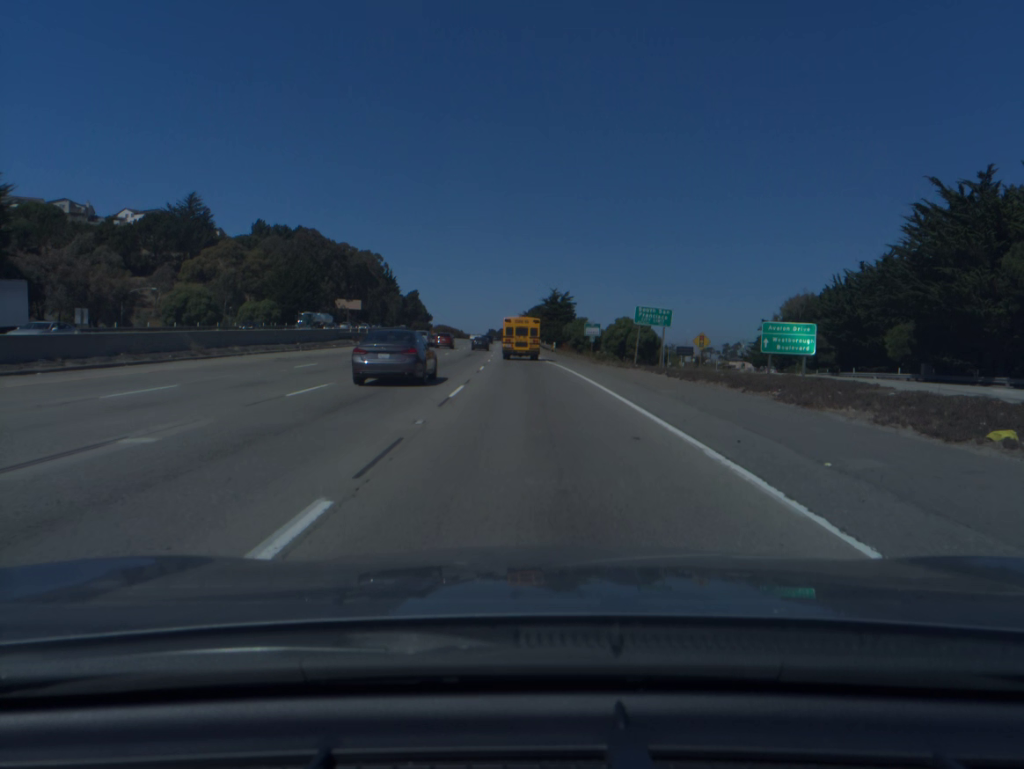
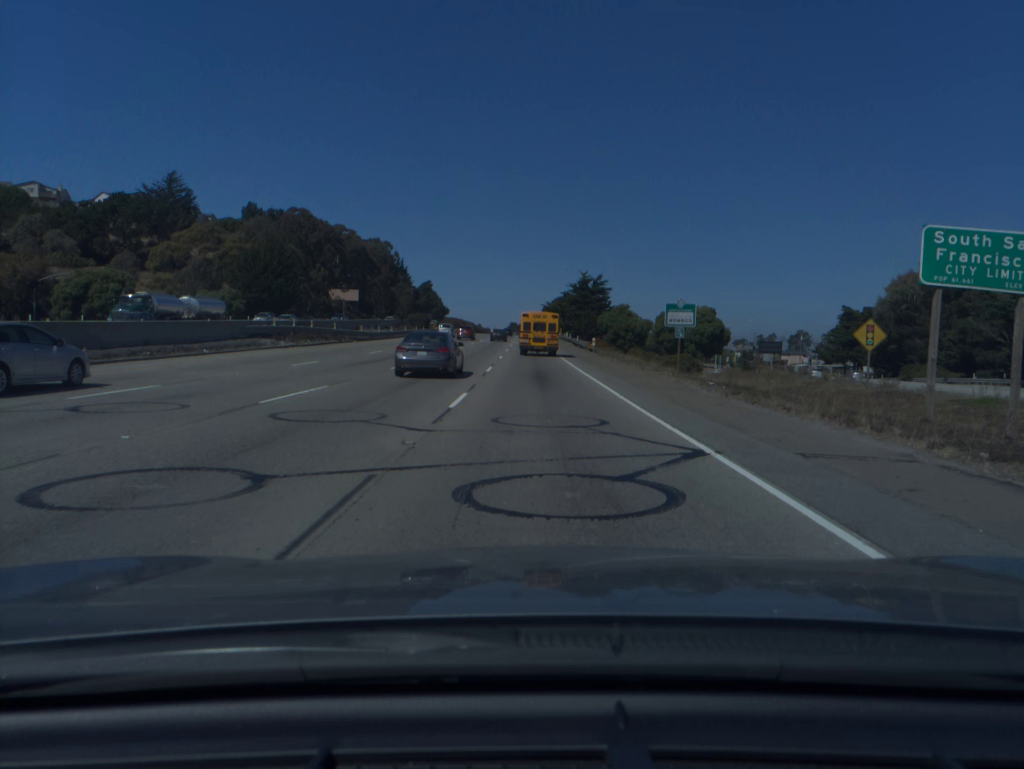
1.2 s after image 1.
(-0.5, +31.5) m; -2°
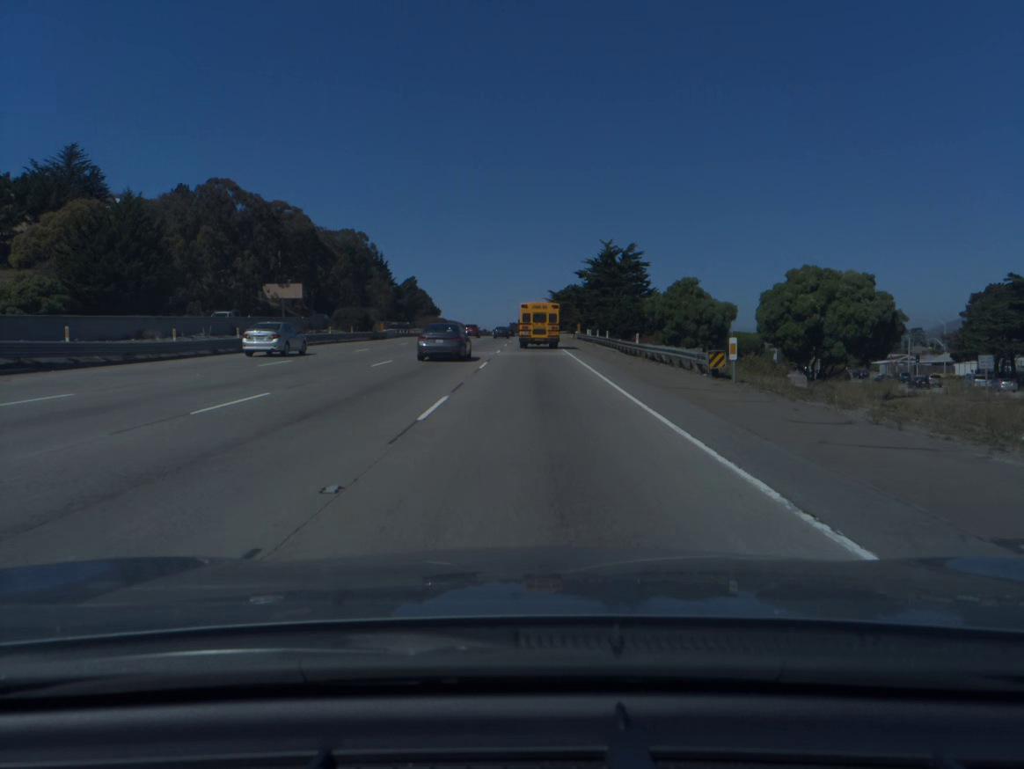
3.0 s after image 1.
(-0.1, +46.9) m; 0°
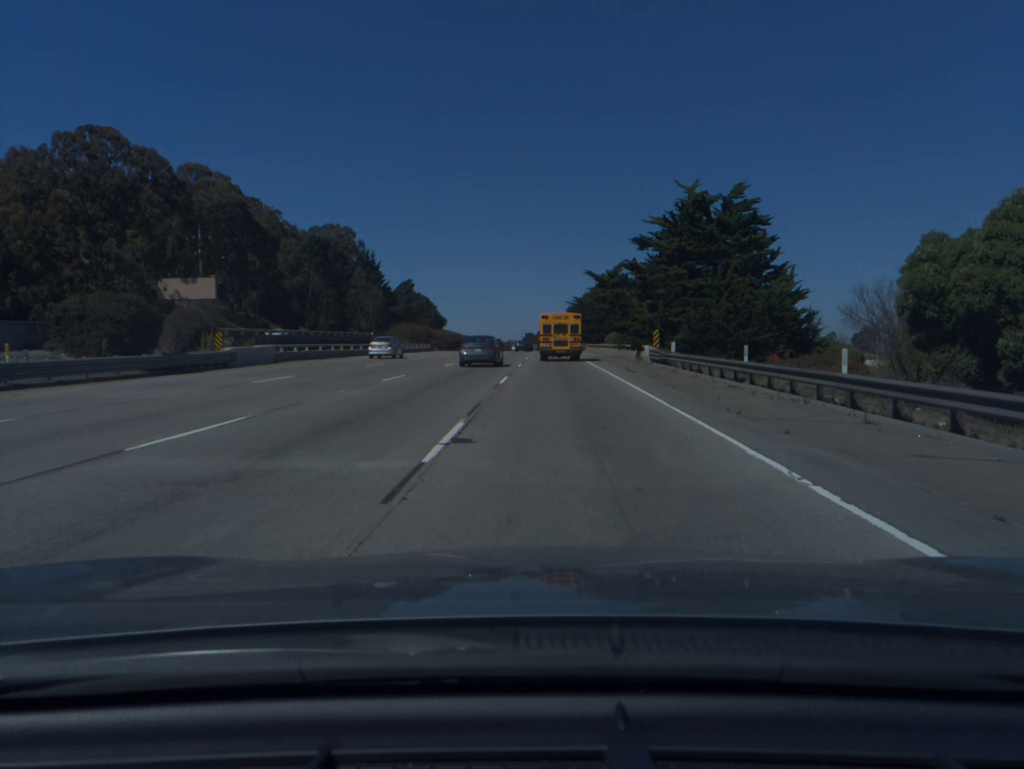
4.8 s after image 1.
(-0.5, +46.8) m; -1°
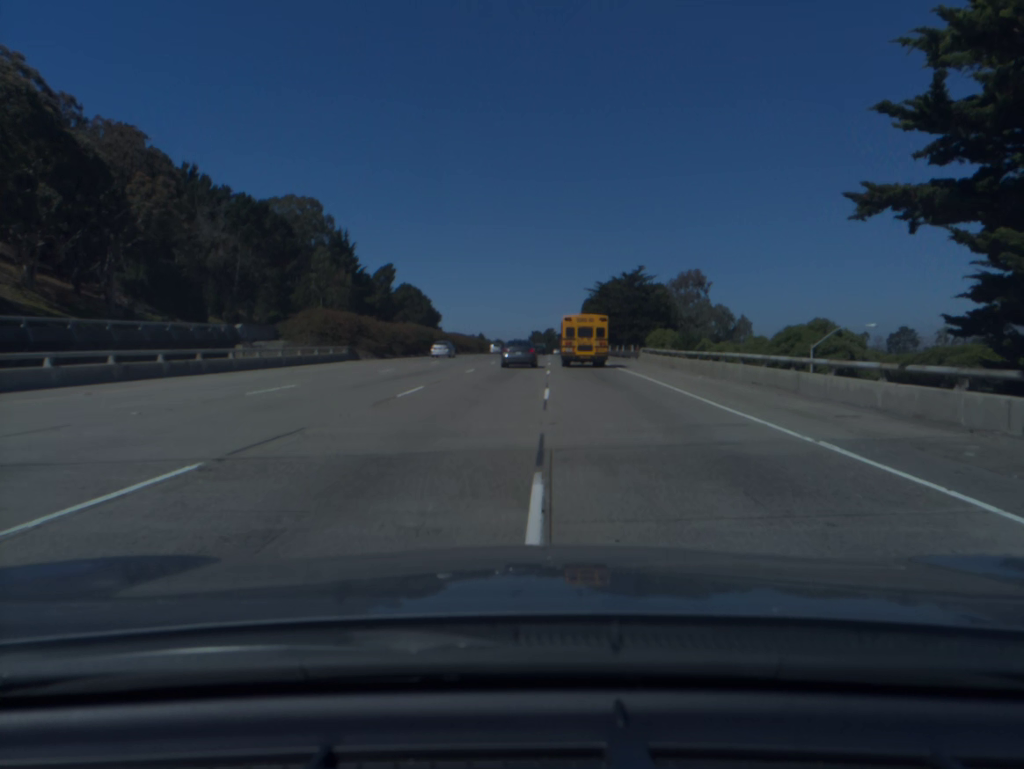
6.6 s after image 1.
(-0.3, +48.7) m; -1°
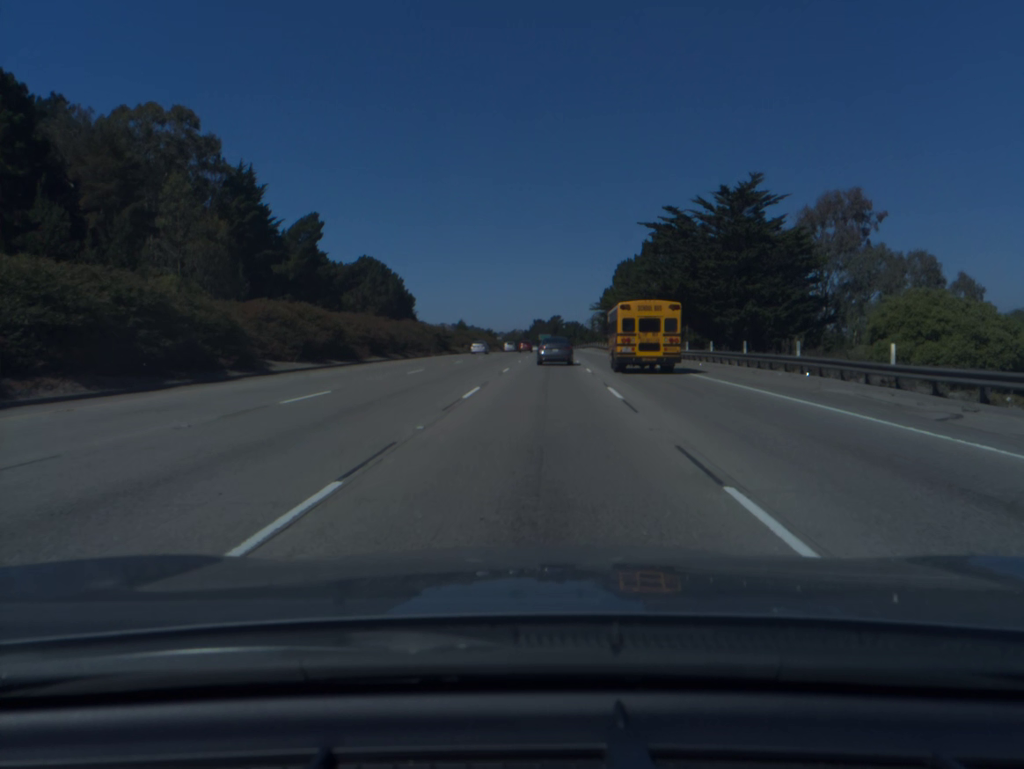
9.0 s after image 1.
(+0.1, +70.7) m; 0°
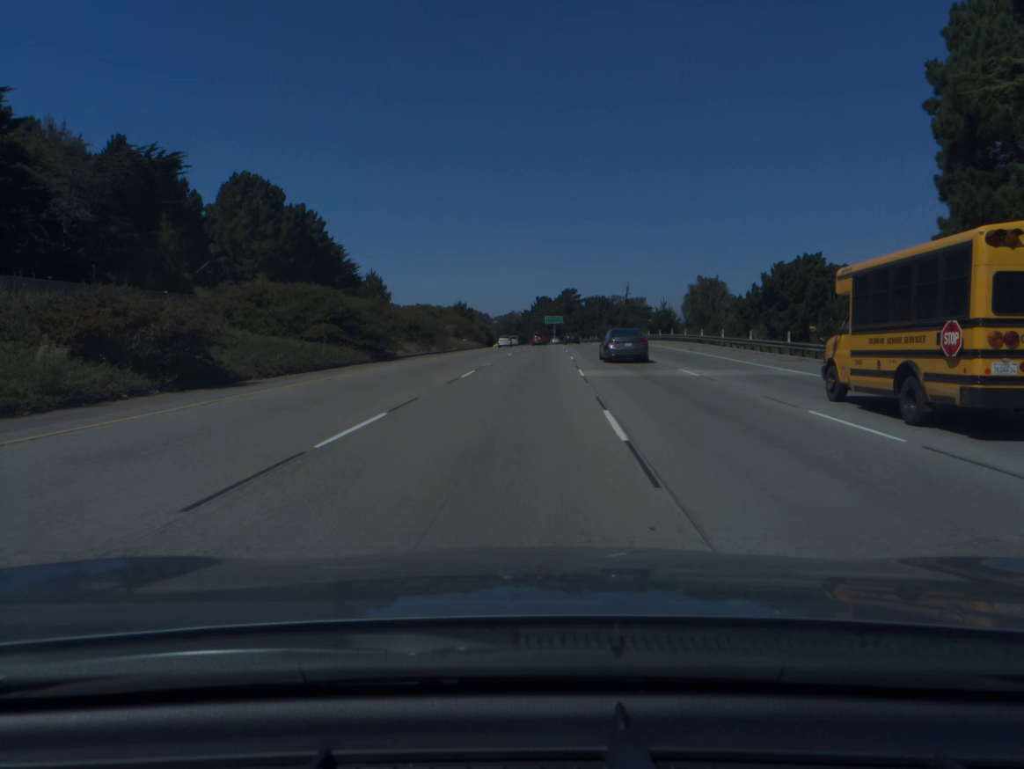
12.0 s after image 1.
(-0.4, +95.1) m; 0°
